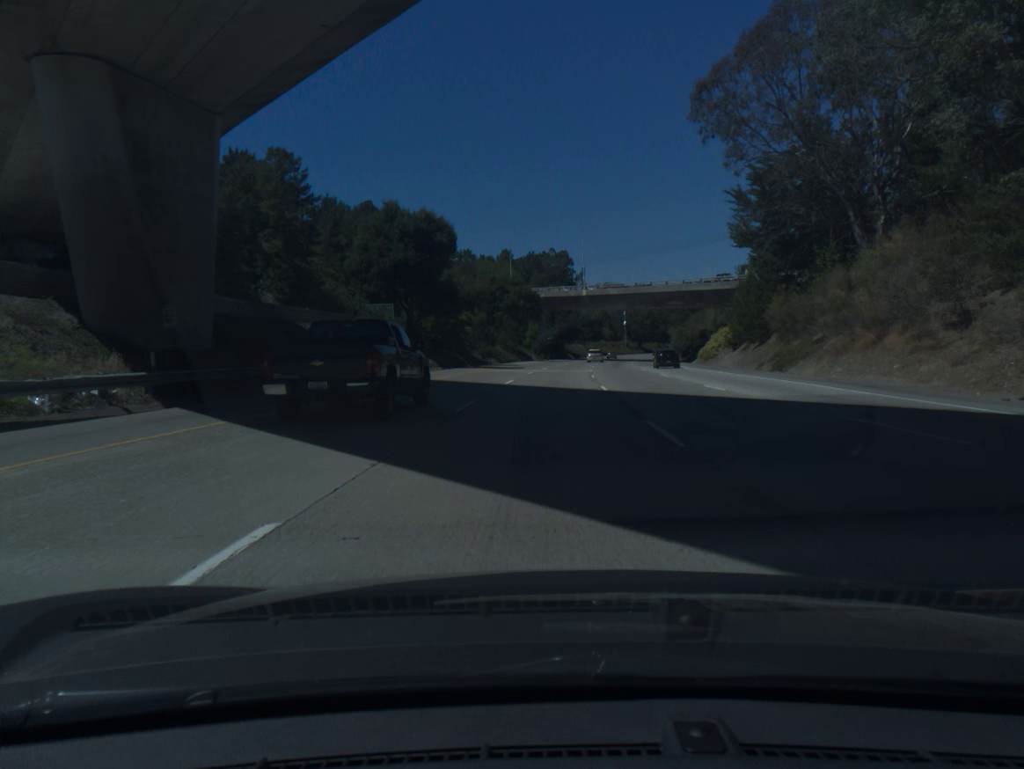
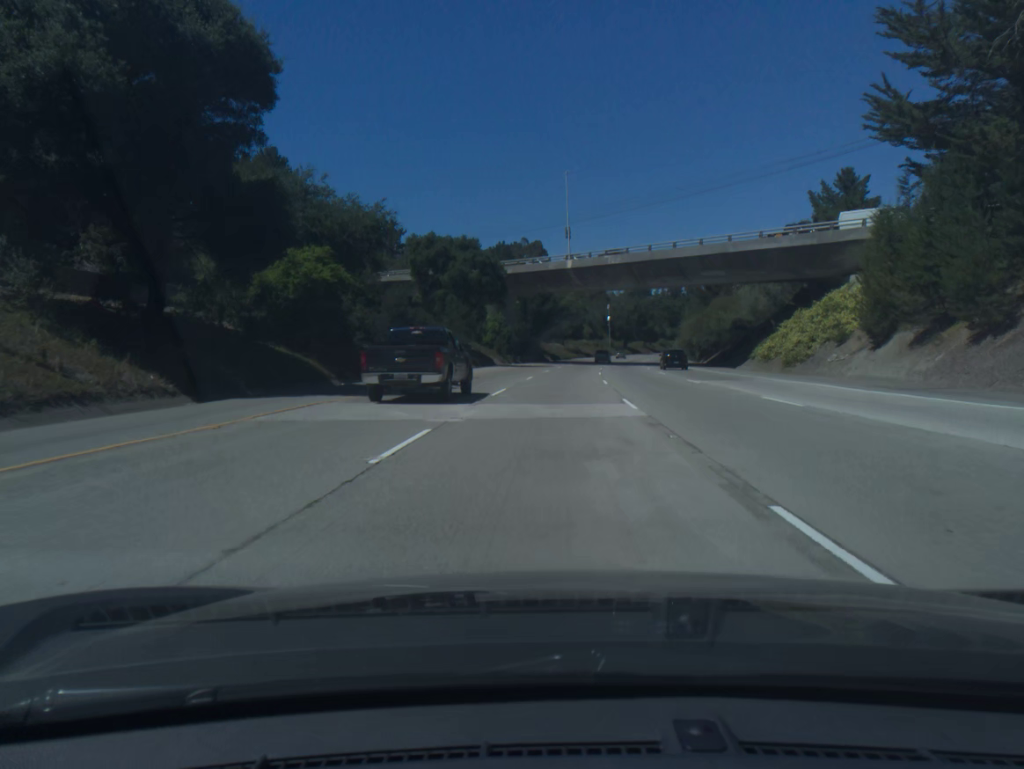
(+1.2, +36.9) m; +4°
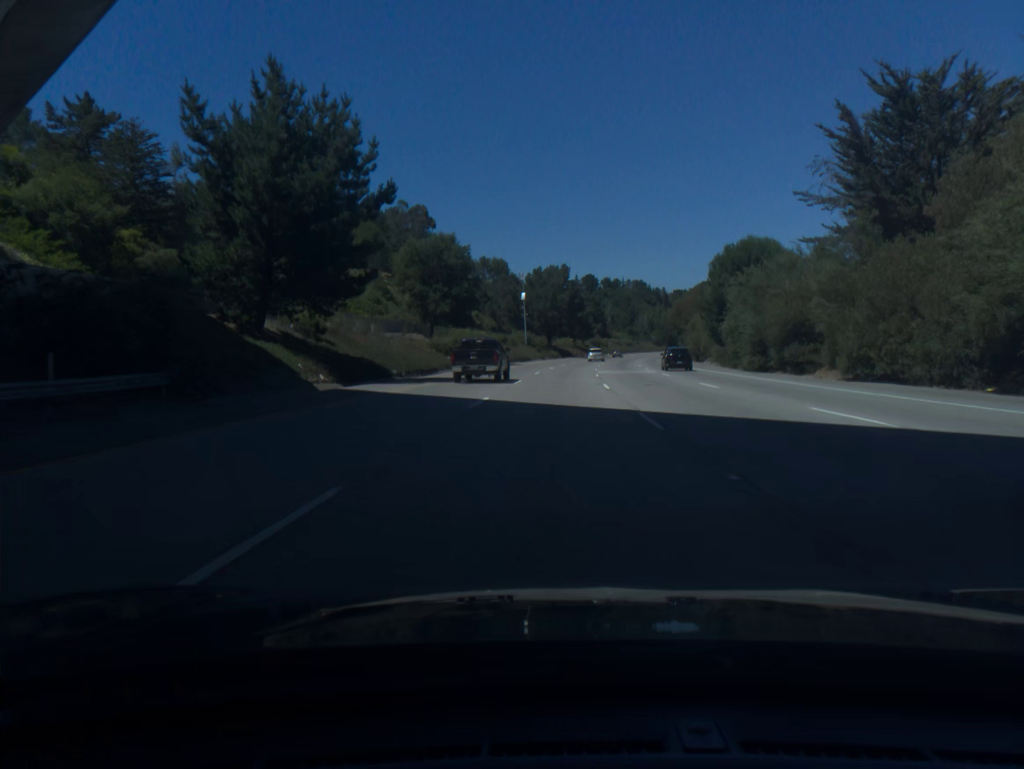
(+7.3, +91.9) m; +9°
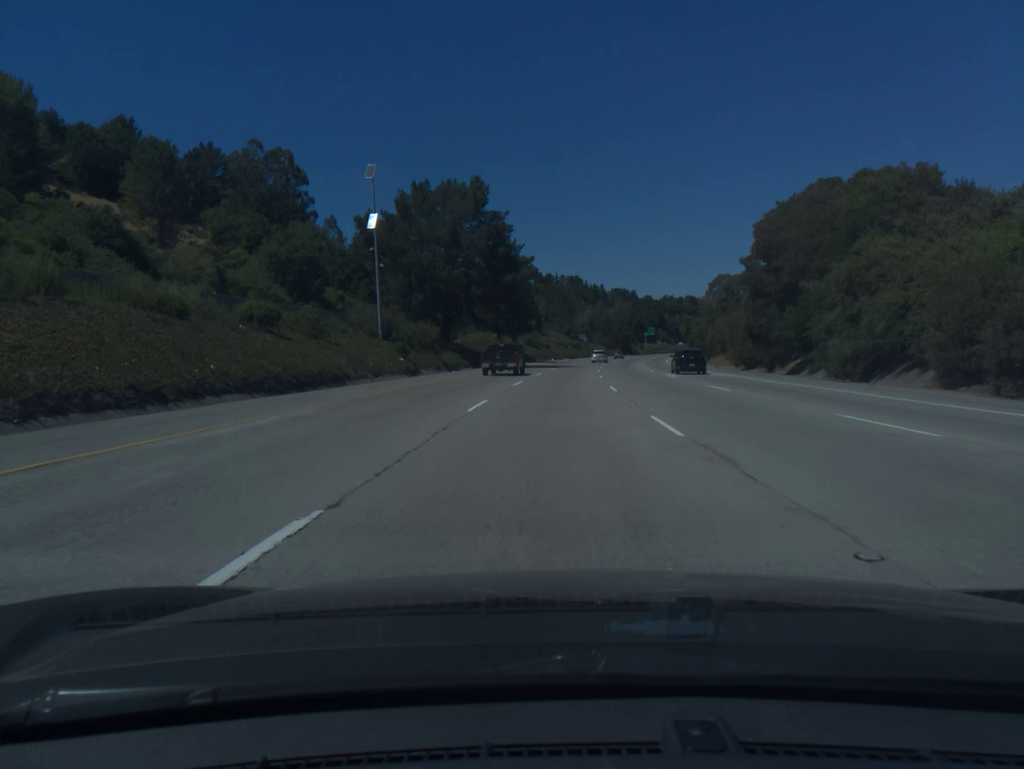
(+3.2, +73.9) m; +5°
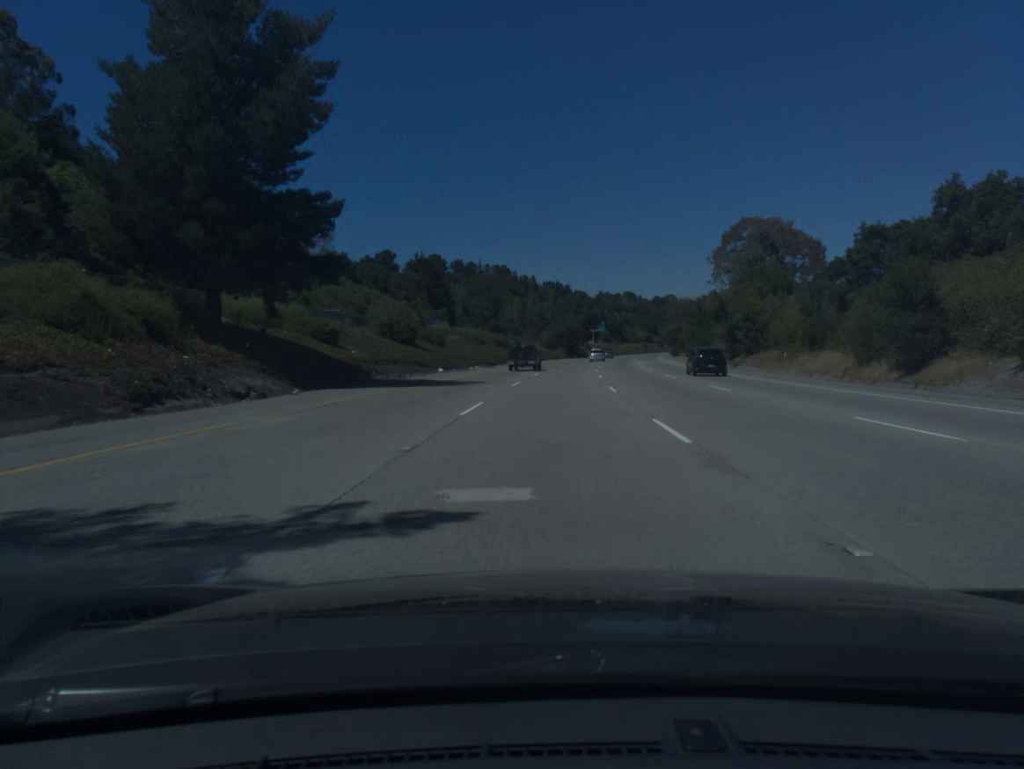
(+3.5, +74.0) m; +5°
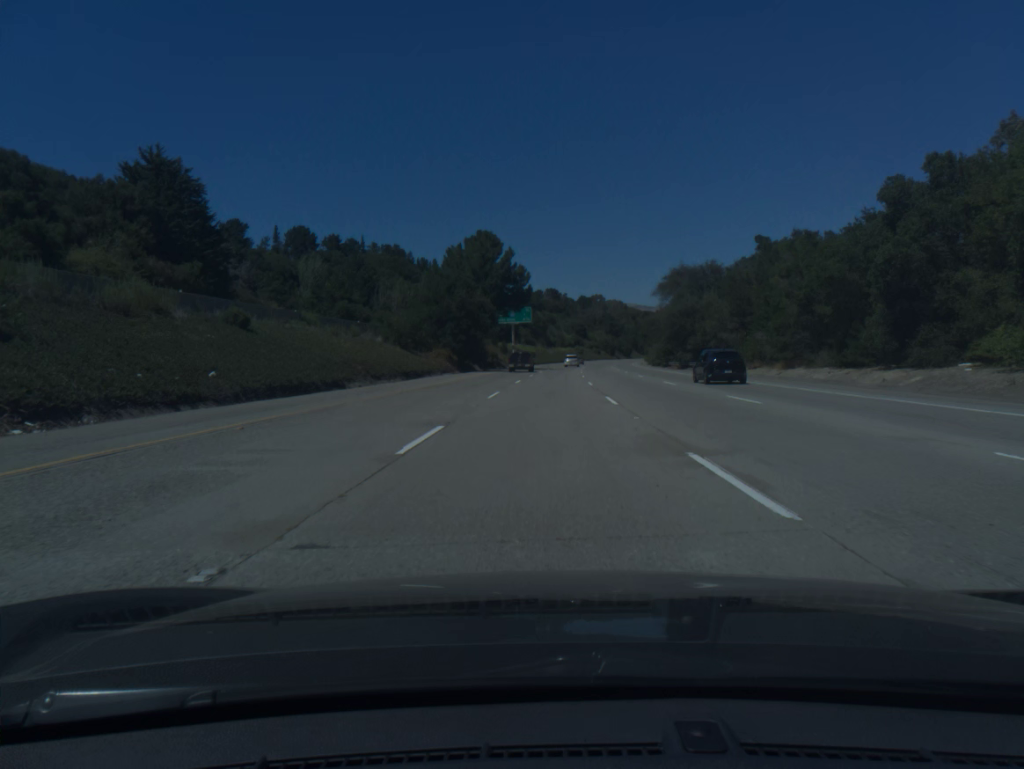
(+5.1, +92.5) m; +6°
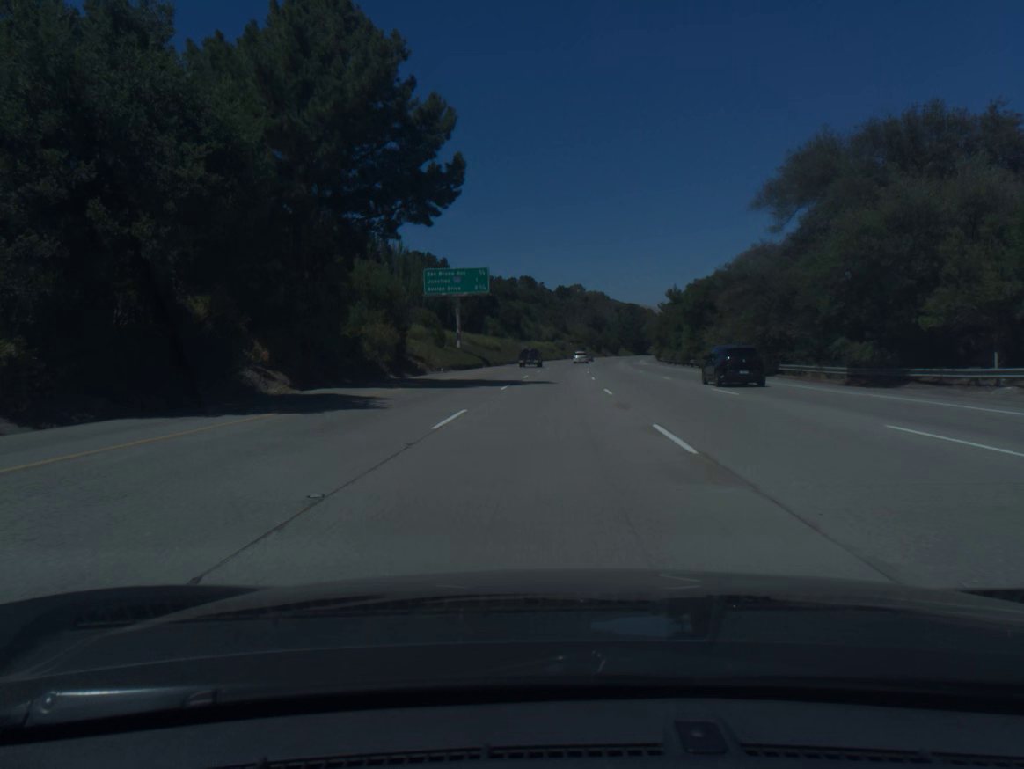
(+0.9, +55.6) m; +2°
